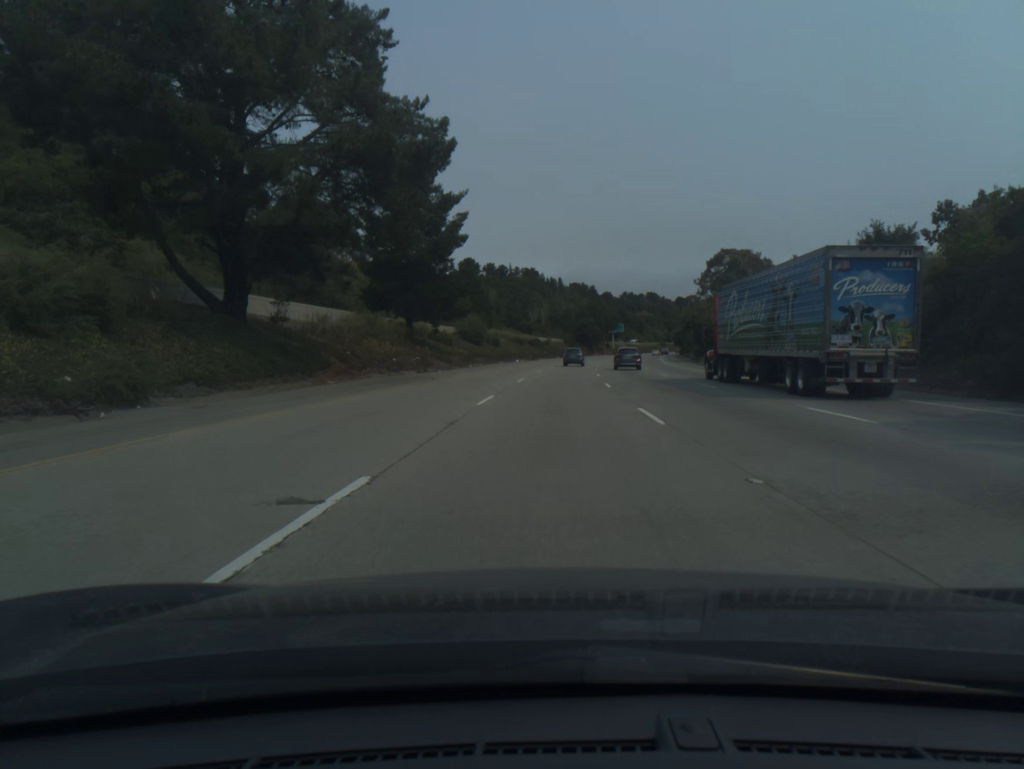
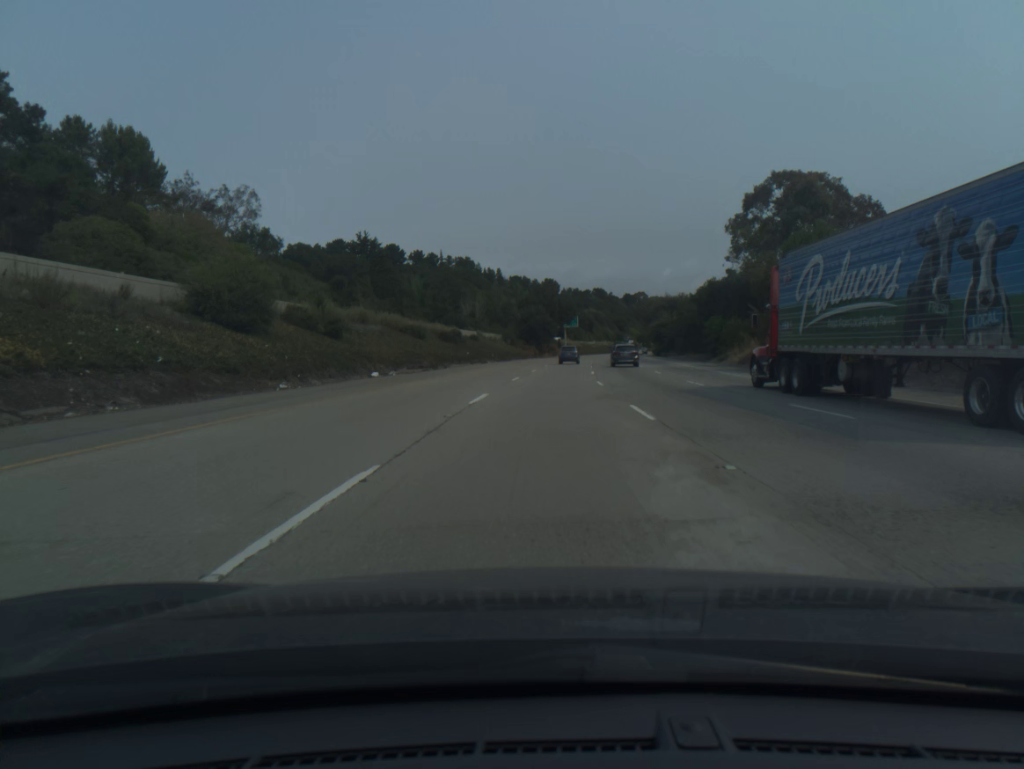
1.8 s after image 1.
(+2.2, +58.0) m; +4°
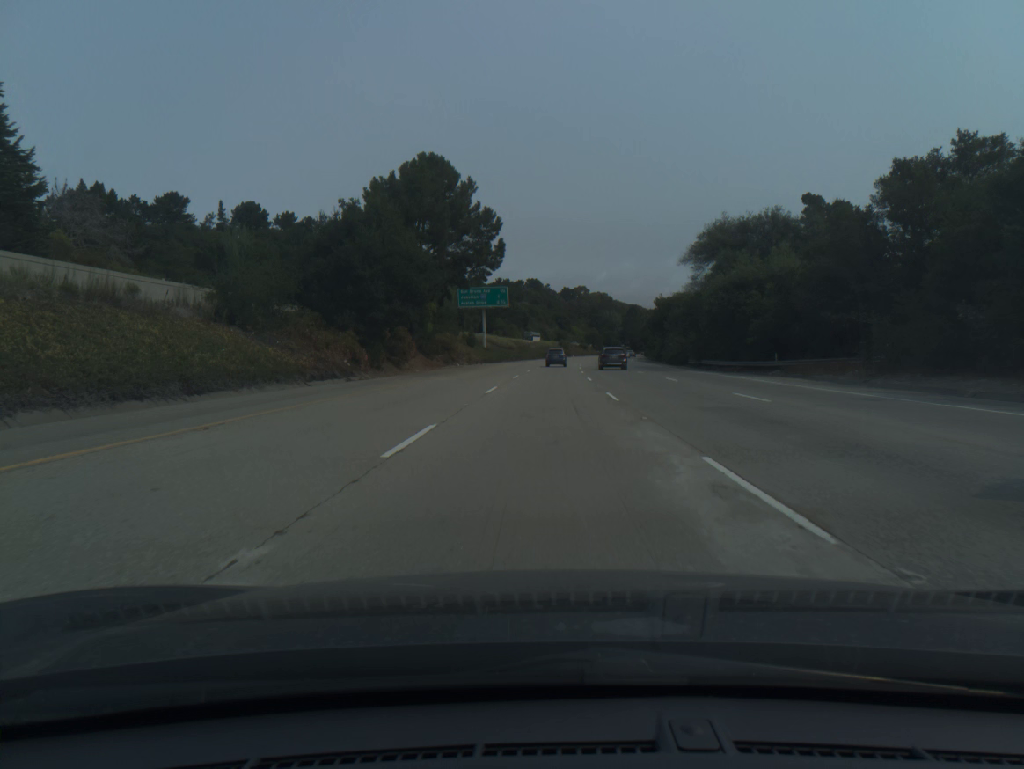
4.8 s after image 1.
(+4.8, +96.9) m; +5°
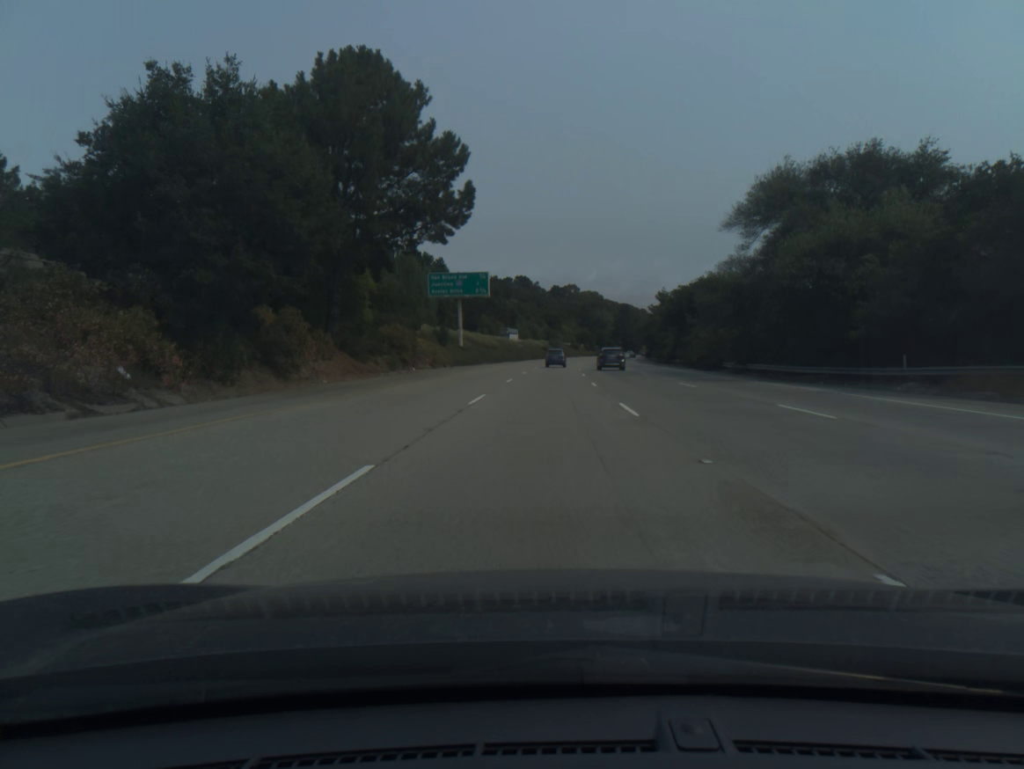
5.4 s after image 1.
(+0.1, +19.4) m; +1°
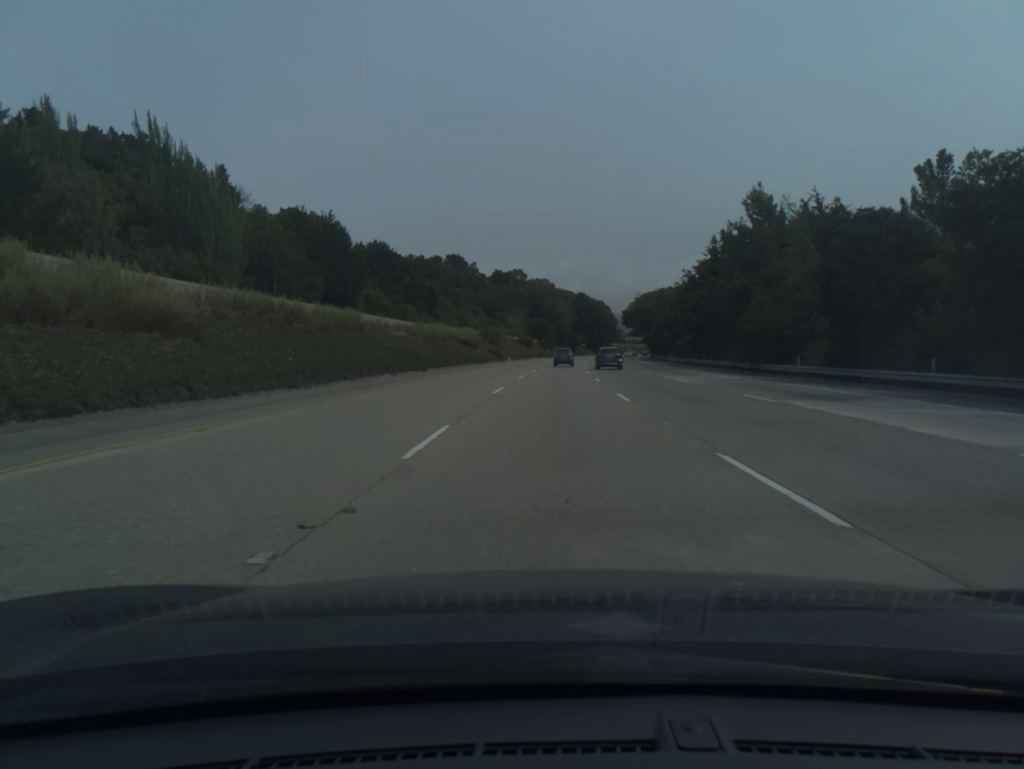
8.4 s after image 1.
(+3.2, +97.4) m; +4°
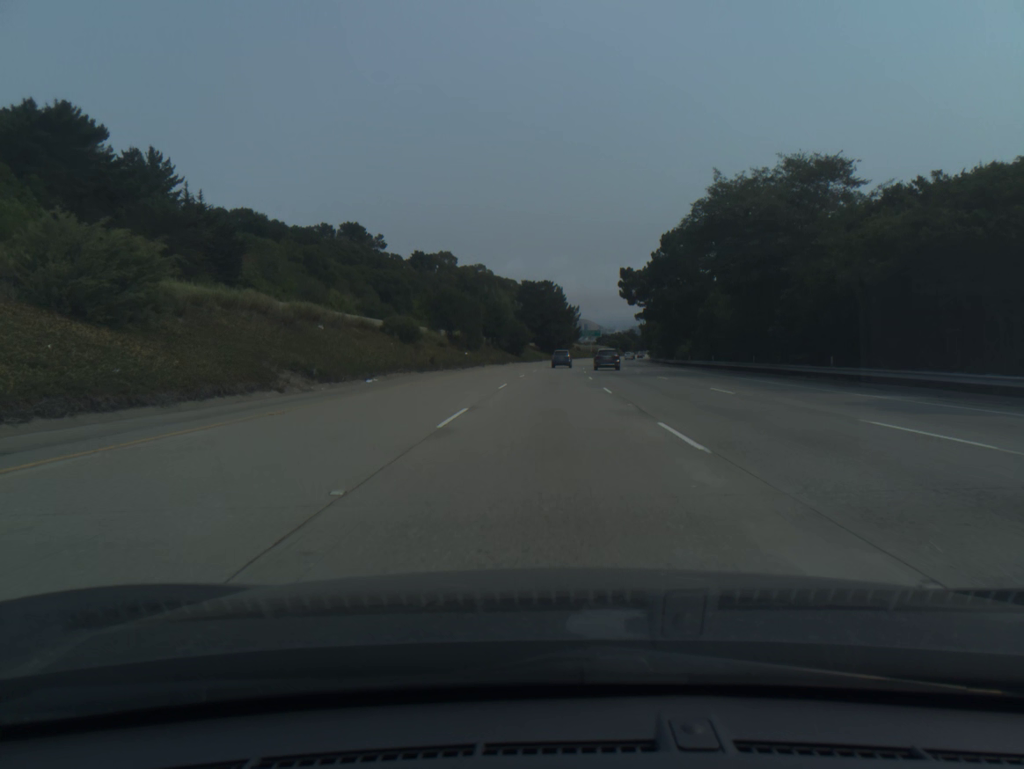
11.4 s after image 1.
(+3.8, +98.0) m; +4°
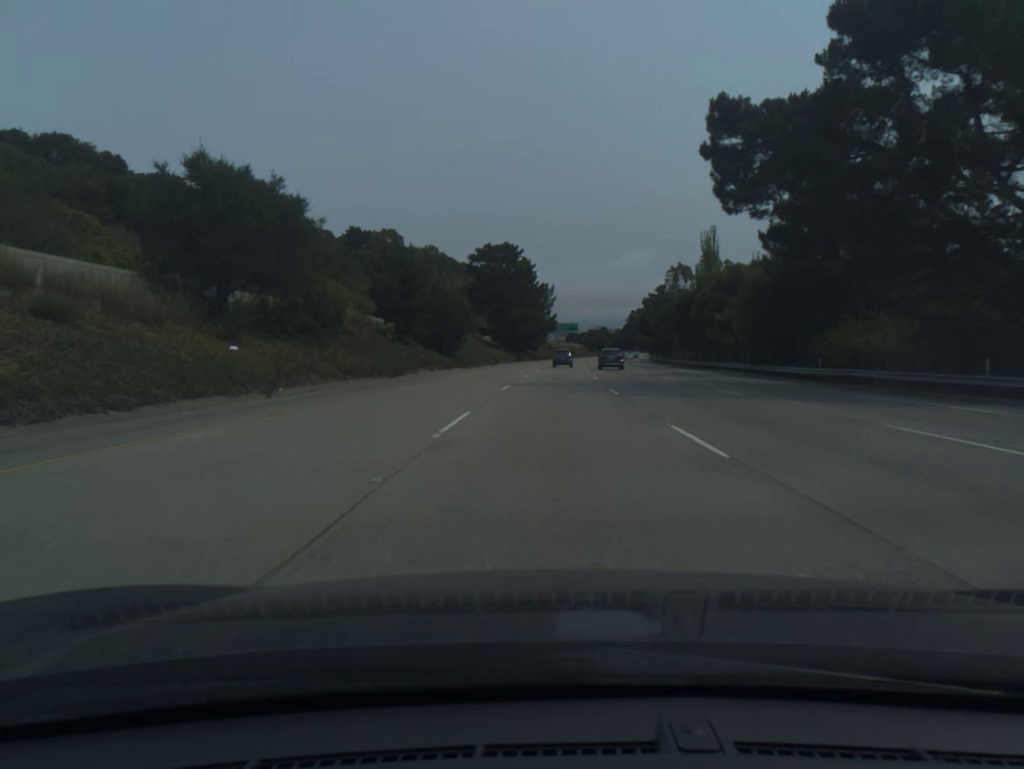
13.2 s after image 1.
(+1.2, +59.0) m; +2°
